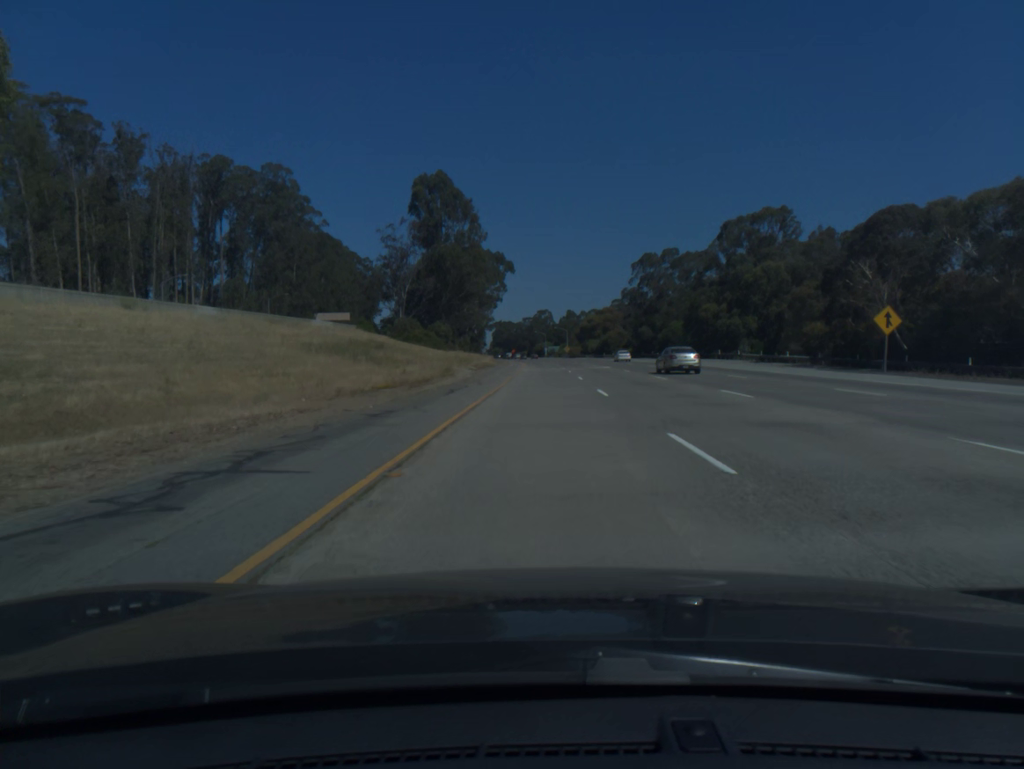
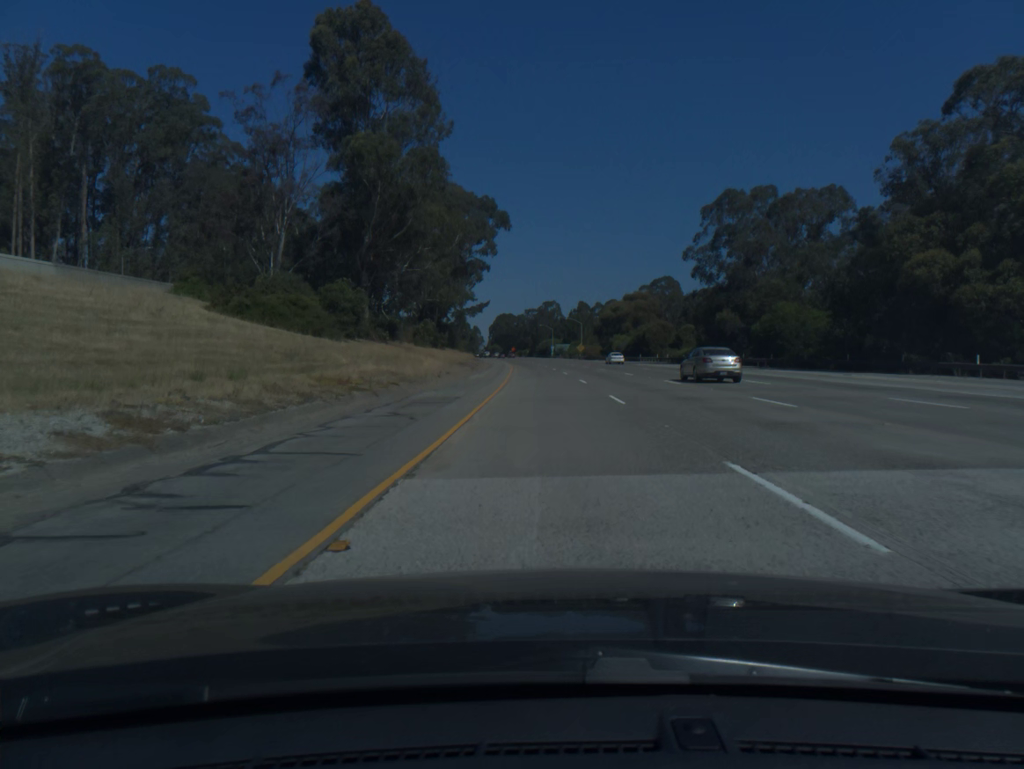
(-0.2, +61.5) m; 0°
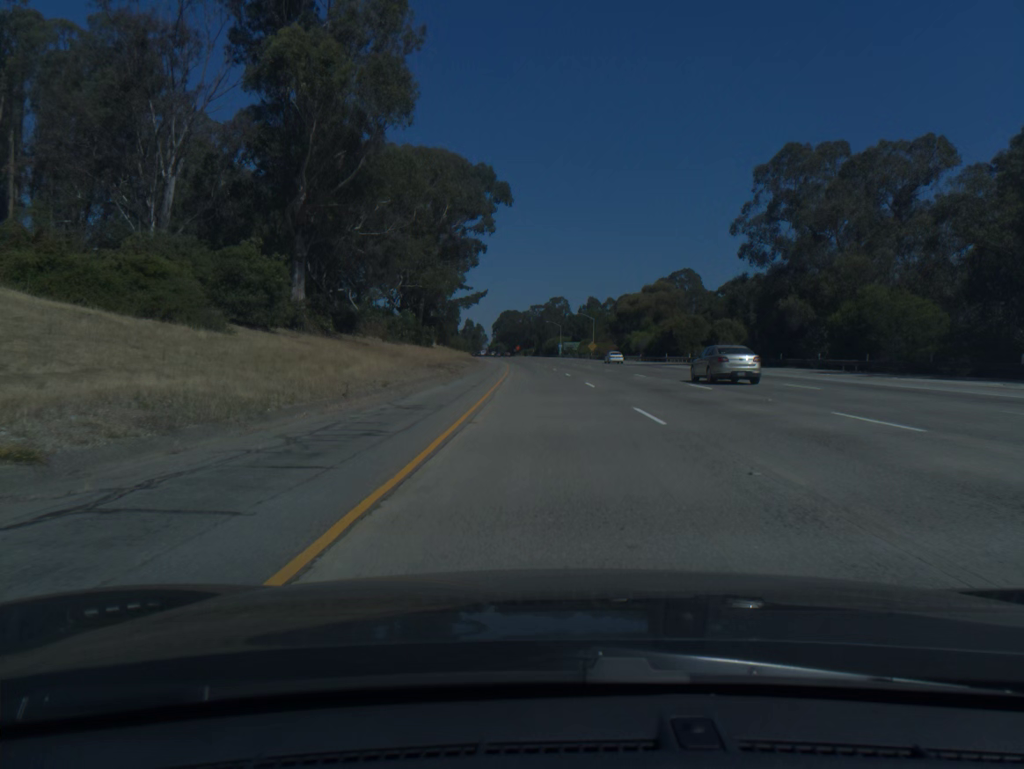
(-0.1, +20.5) m; 0°
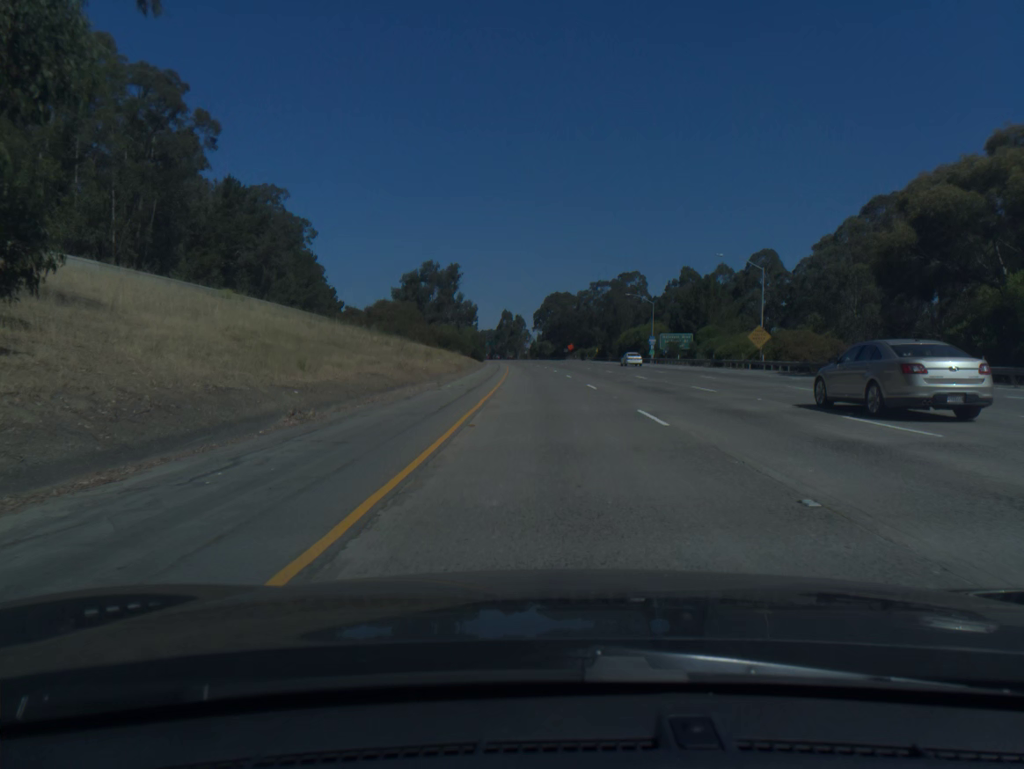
(-3.4, +102.4) m; -4°
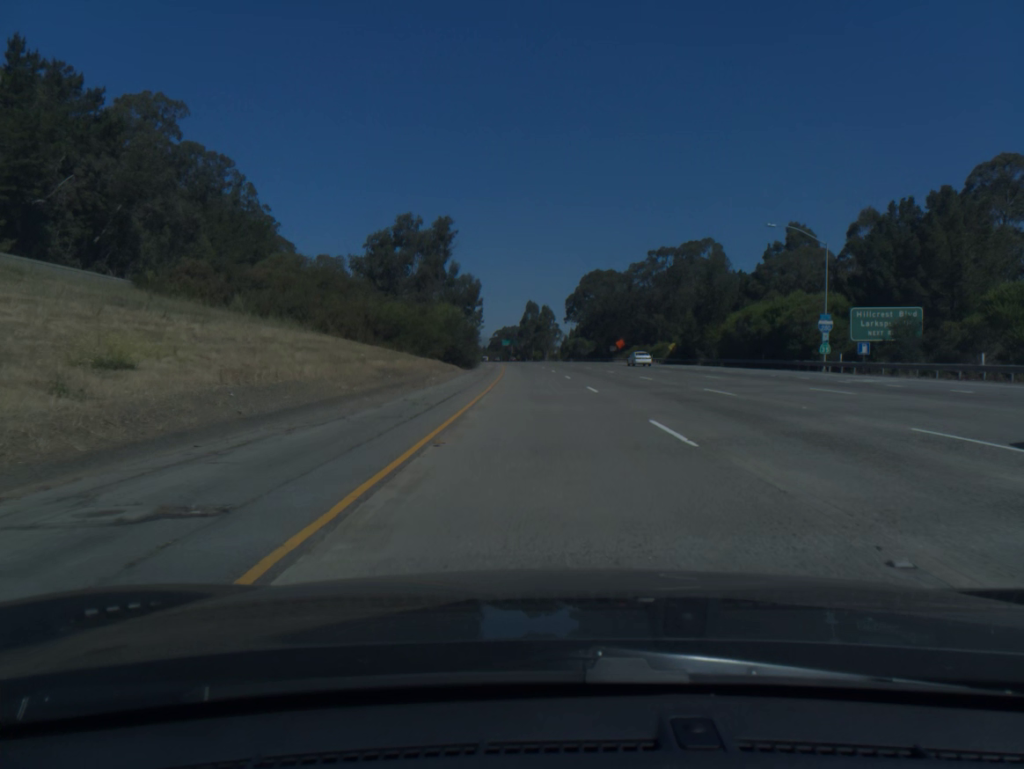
(-1.1, +61.4) m; -2°
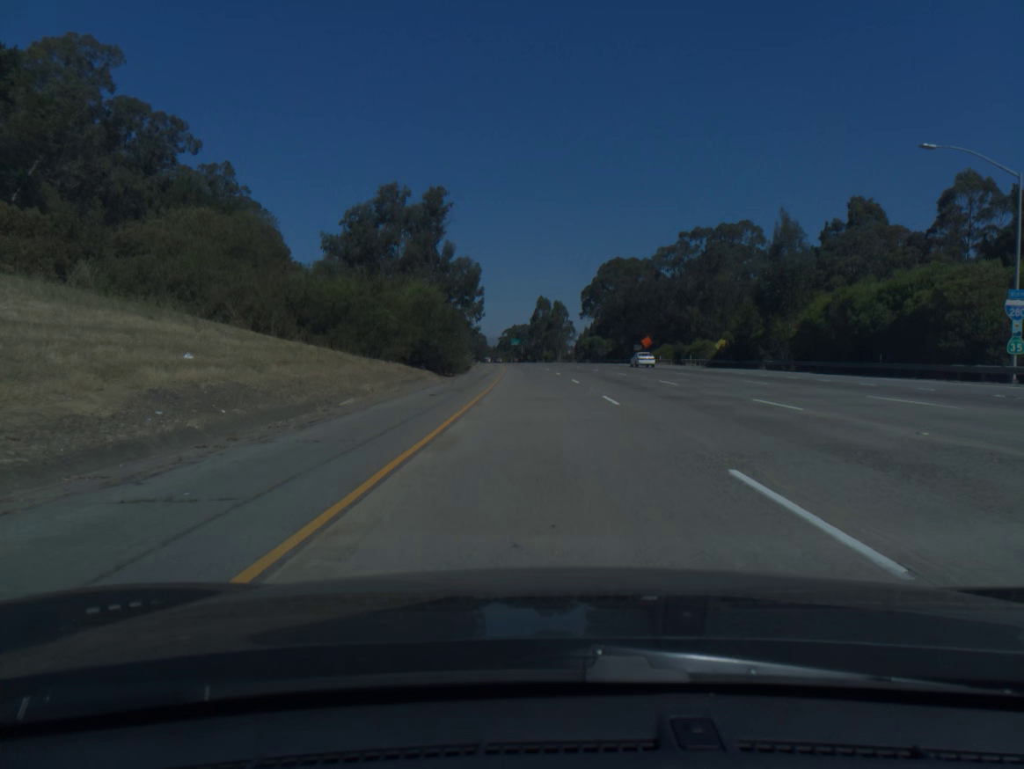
(-0.1, +20.5) m; -1°
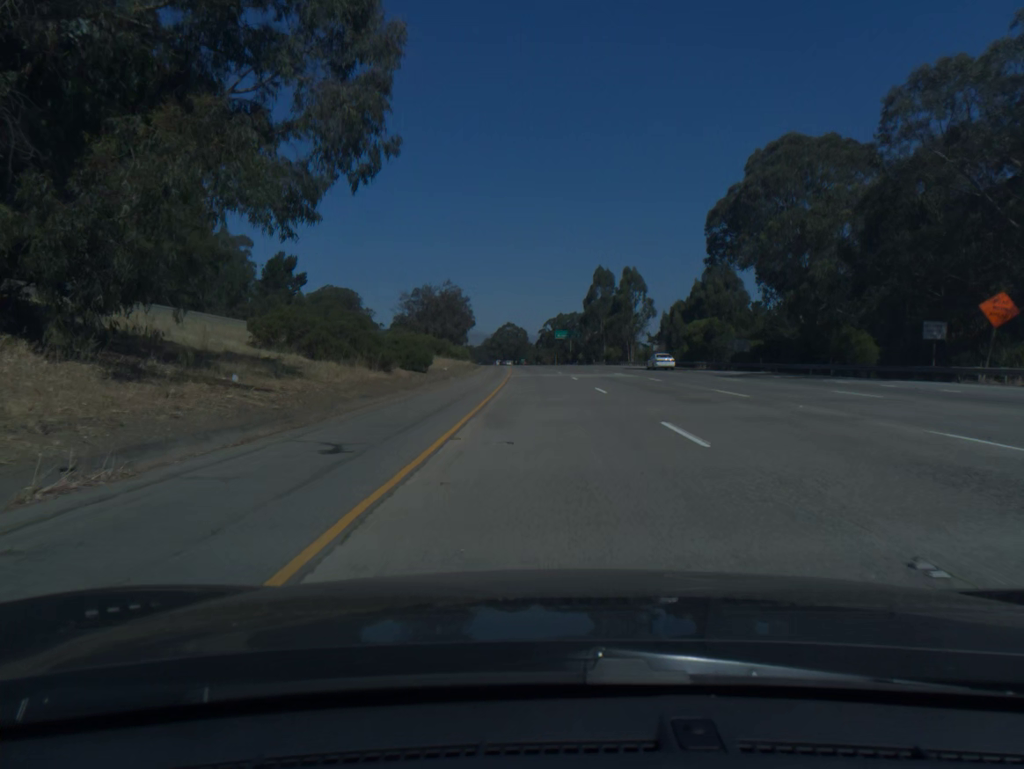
(-2.5, +81.9) m; -3°
